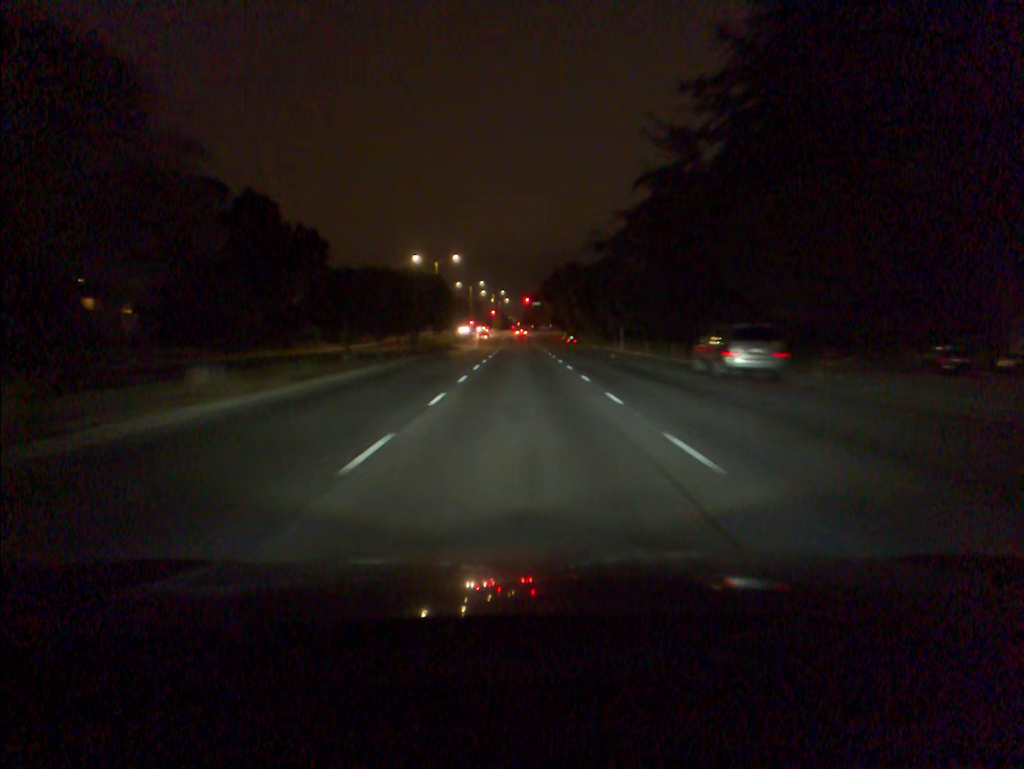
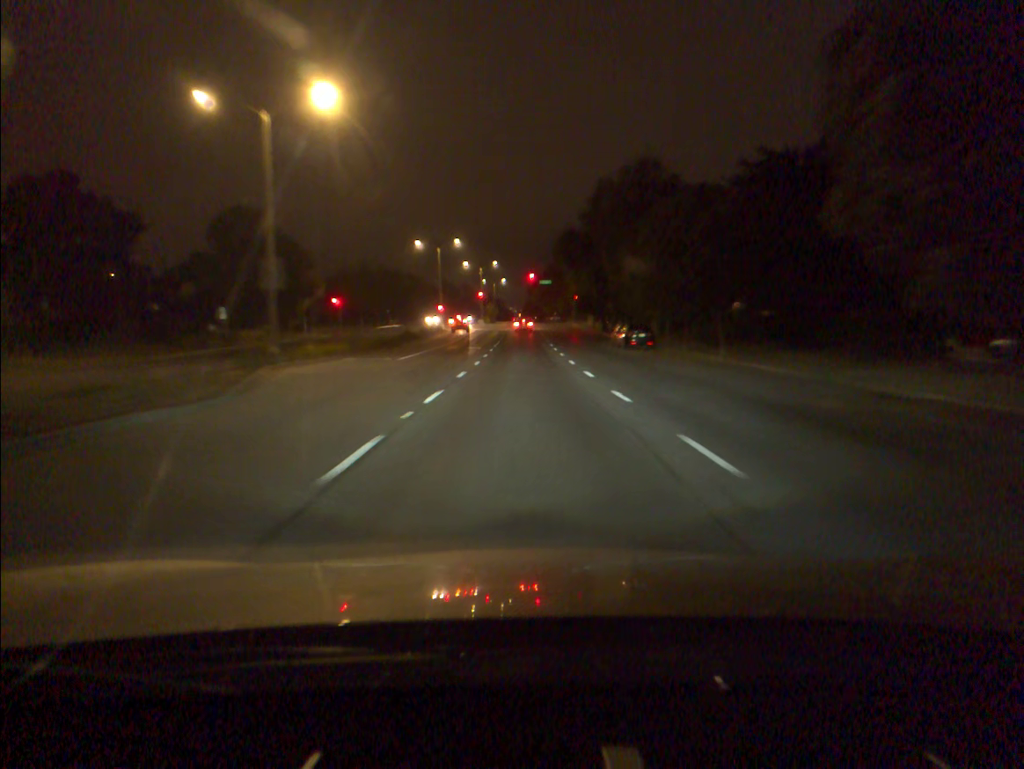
(-0.2, +58.1) m; 0°
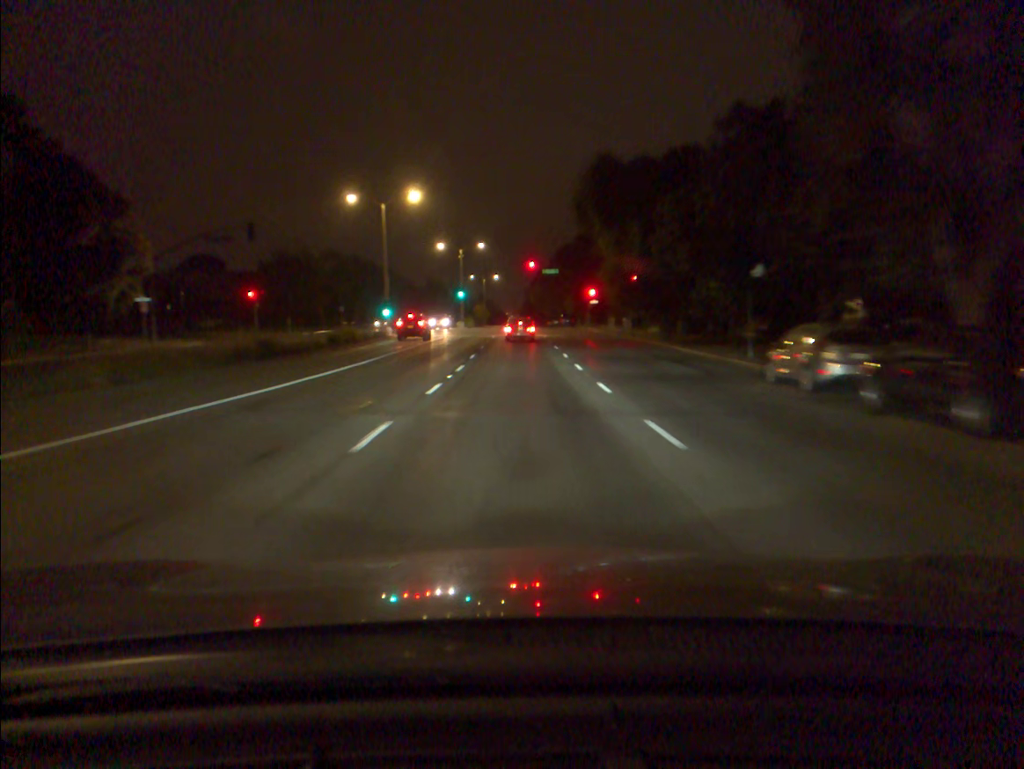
(0.0, +34.8) m; 0°
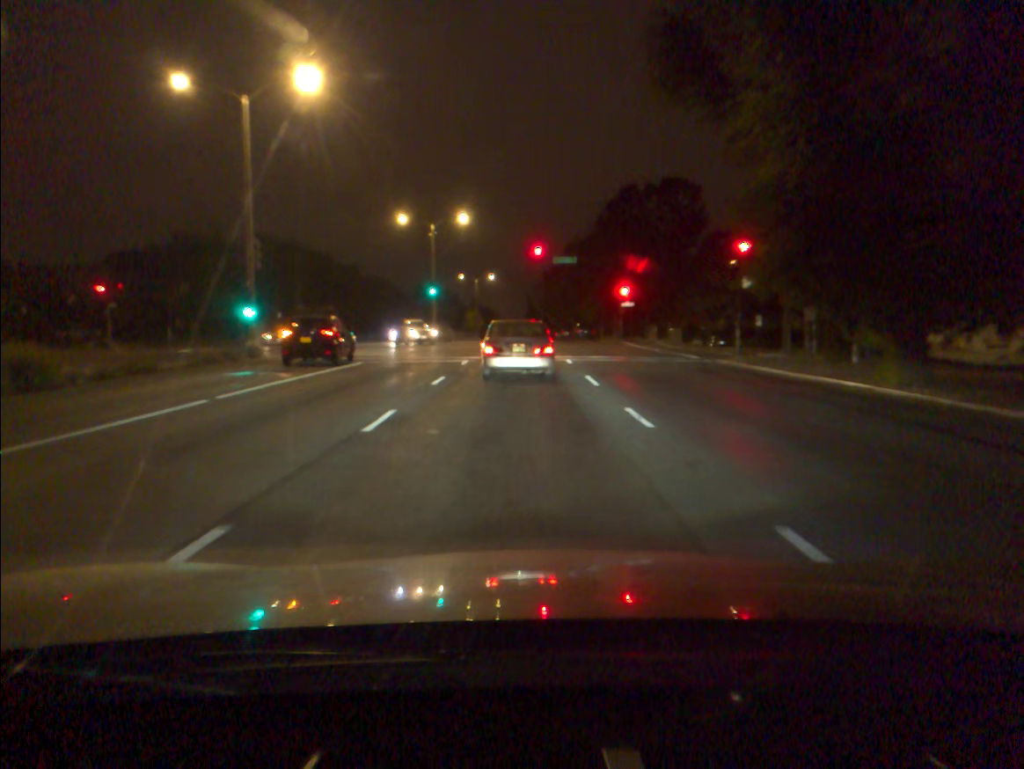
(0.0, +27.6) m; 0°
